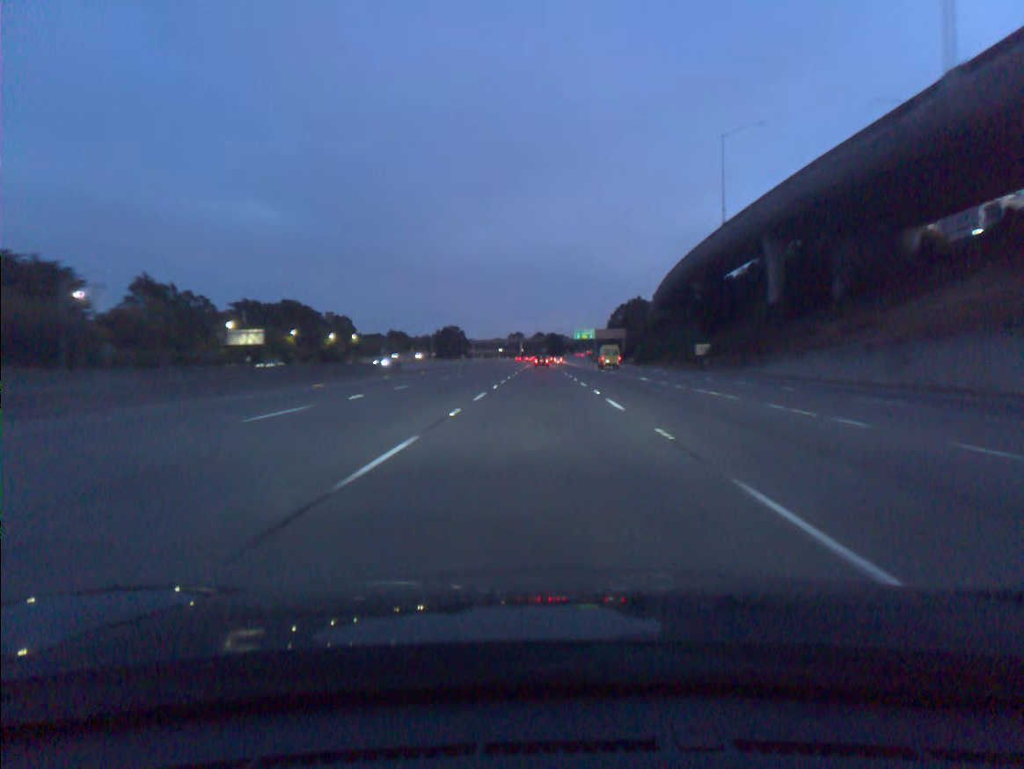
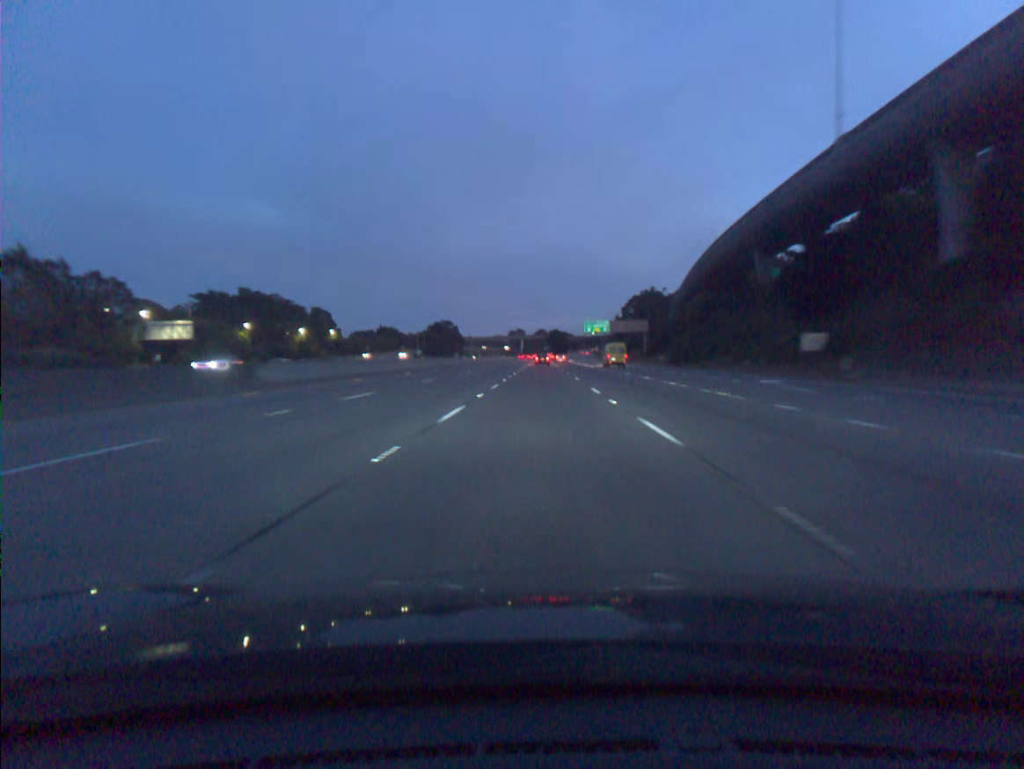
(-0.1, +36.5) m; 0°
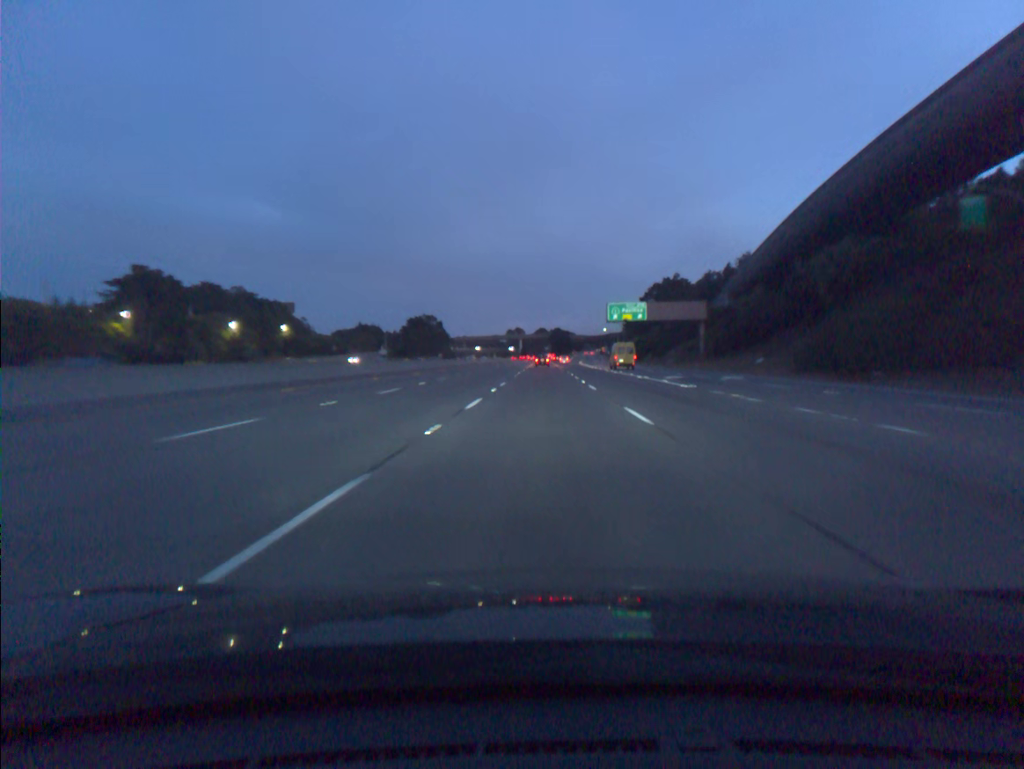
(-0.1, +54.8) m; 0°
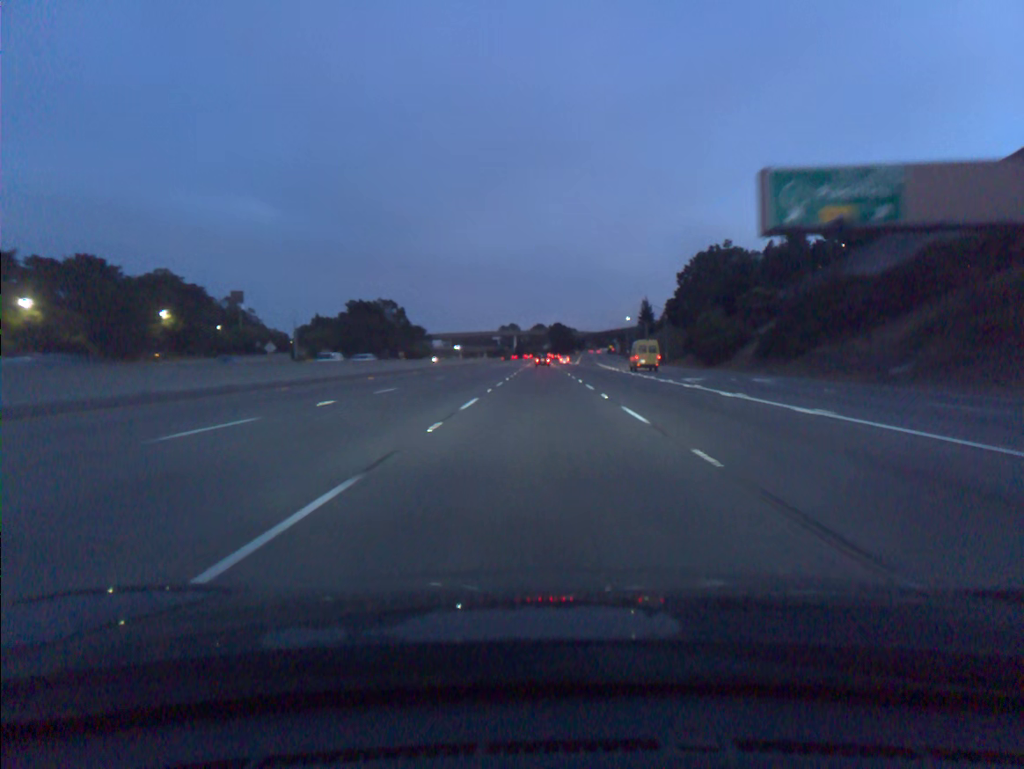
(+0.2, +73.1) m; 0°
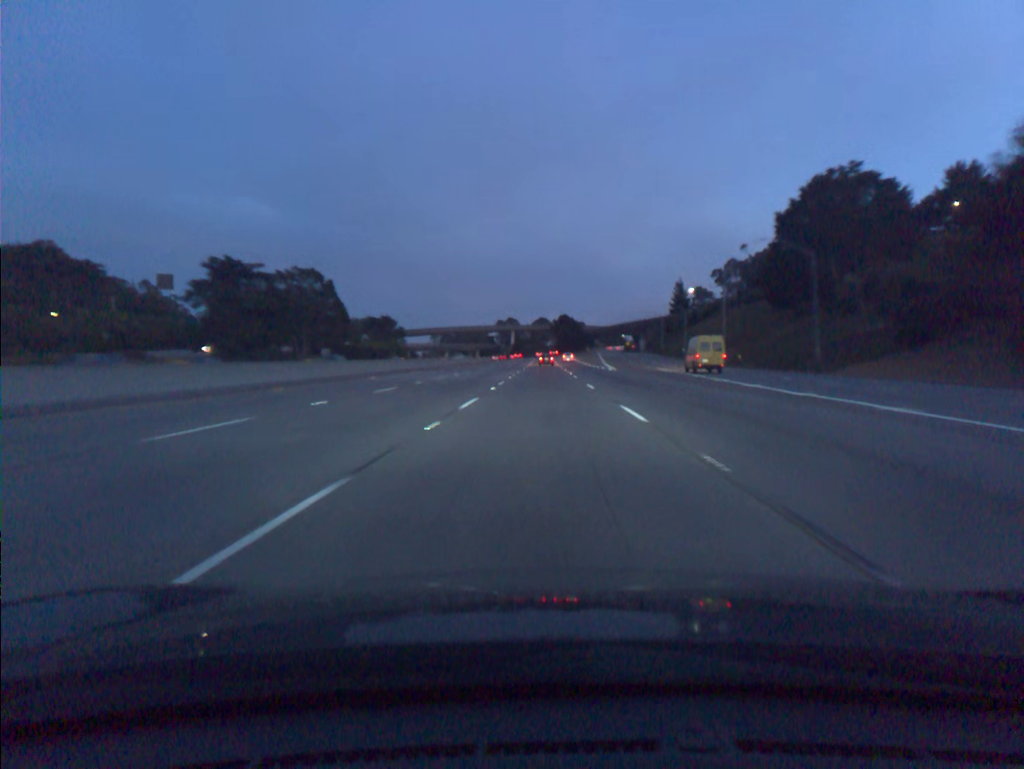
(-0.1, +73.2) m; 0°
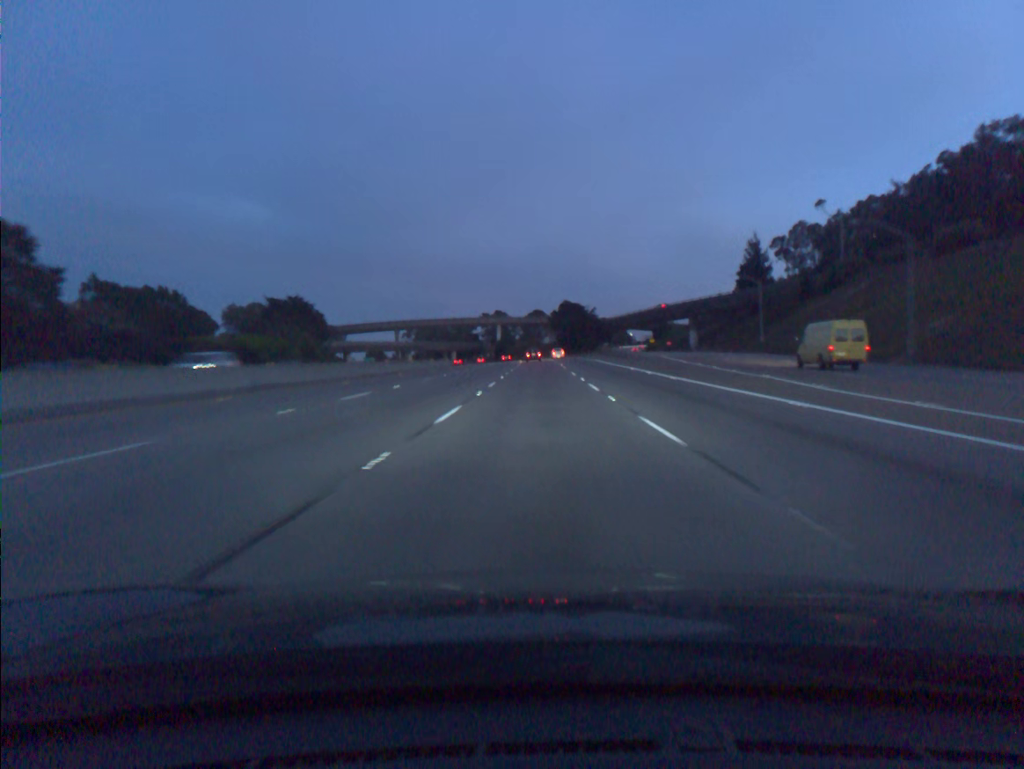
(+0.2, +91.6) m; 0°
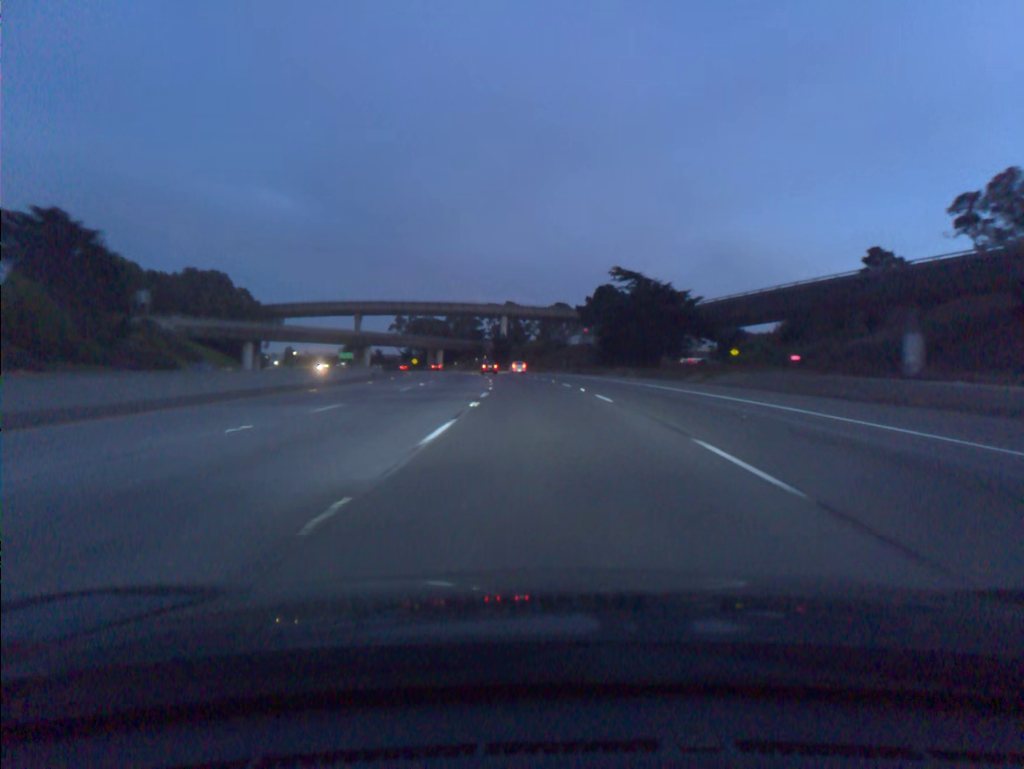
(-0.9, +91.1) m; -2°
